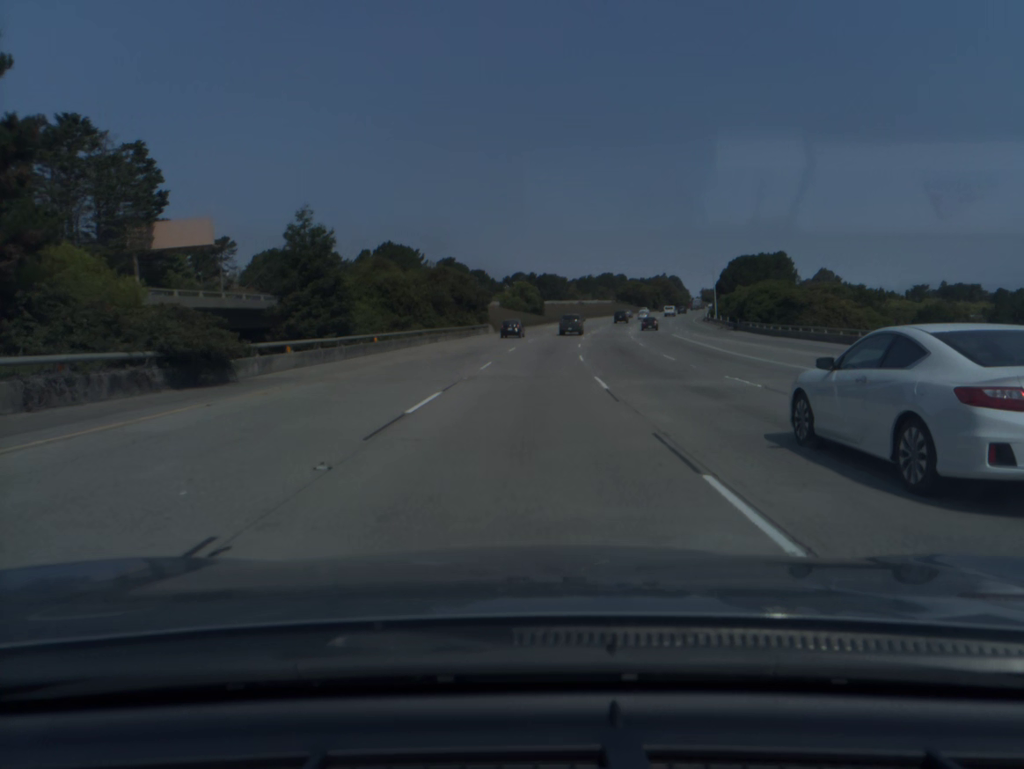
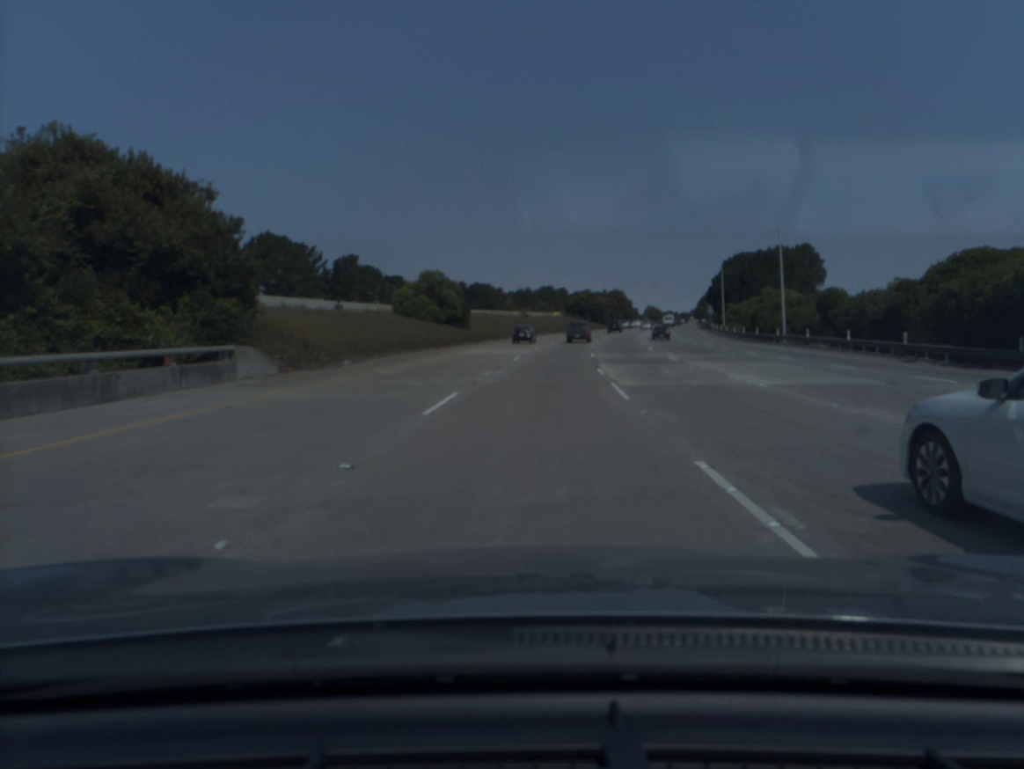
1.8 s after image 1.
(+2.2, +56.3) m; +5°
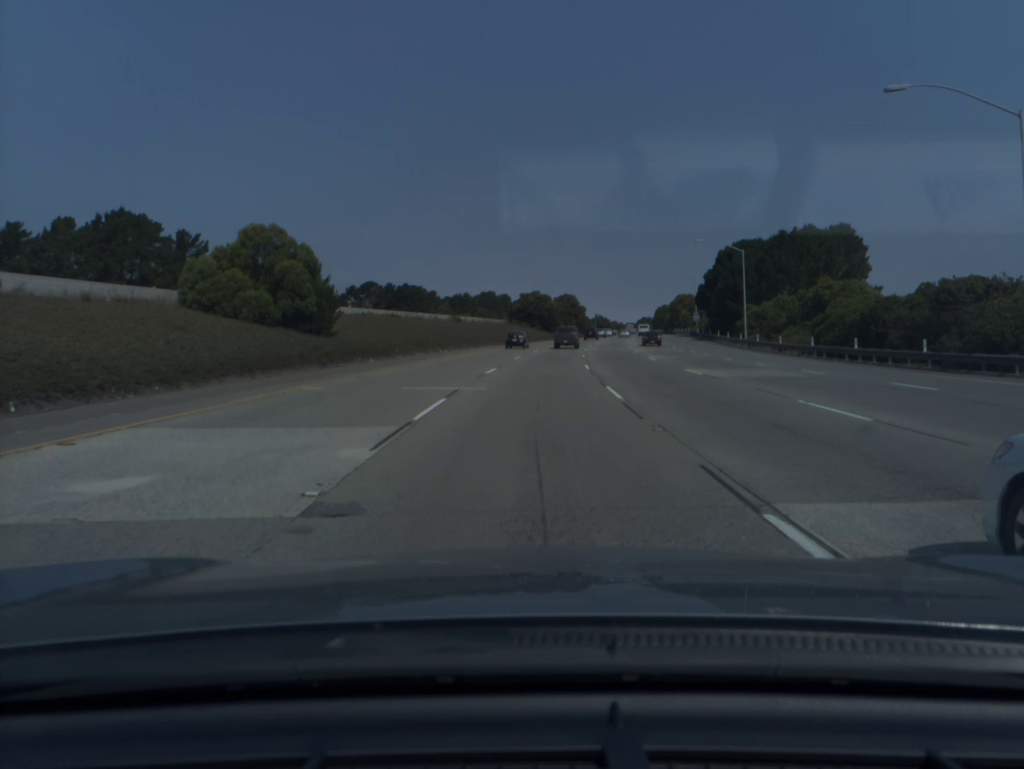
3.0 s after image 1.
(+1.4, +37.1) m; +4°
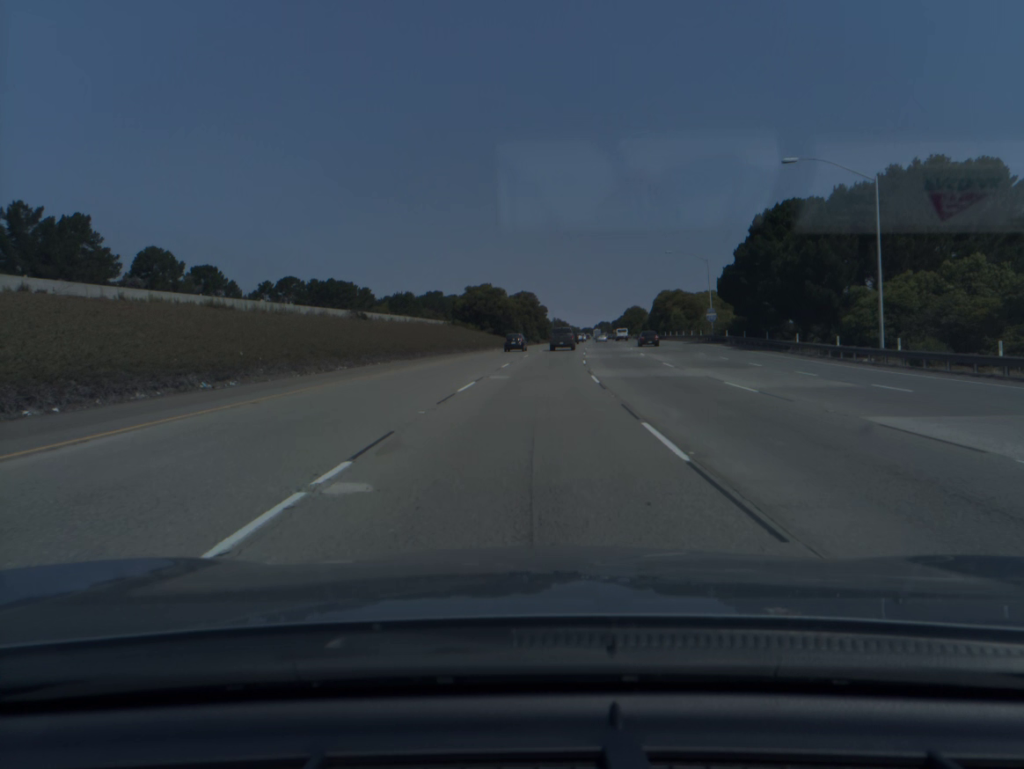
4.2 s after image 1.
(+1.1, +37.0) m; +3°
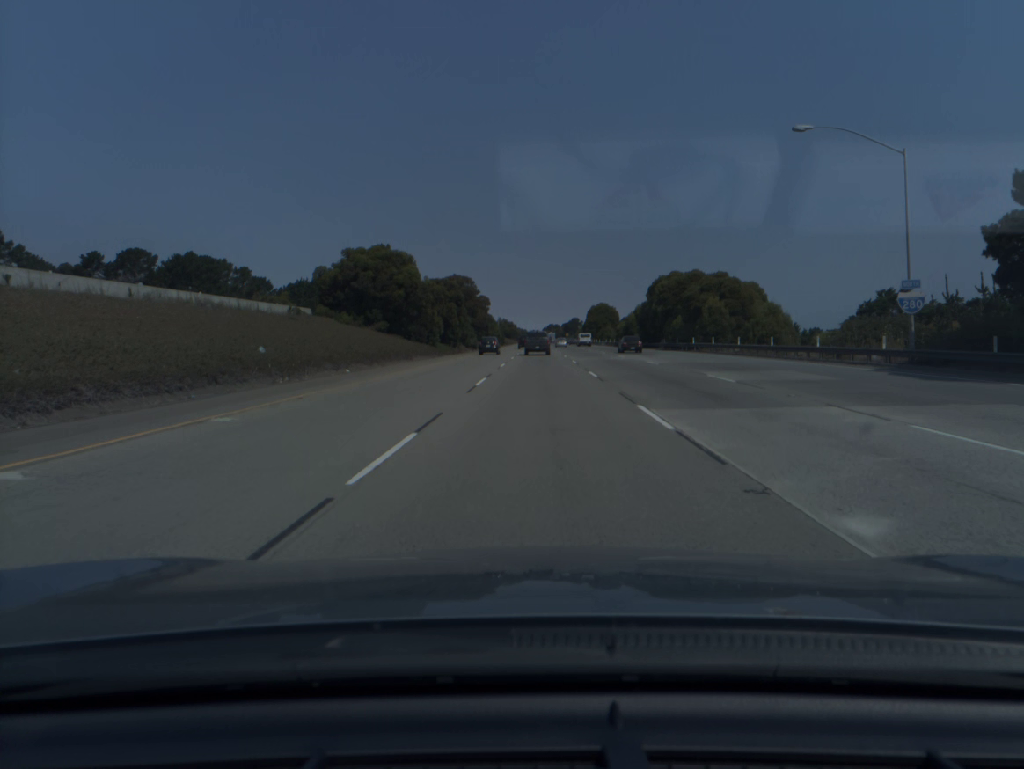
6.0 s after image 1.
(+2.2, +55.5) m; +4°
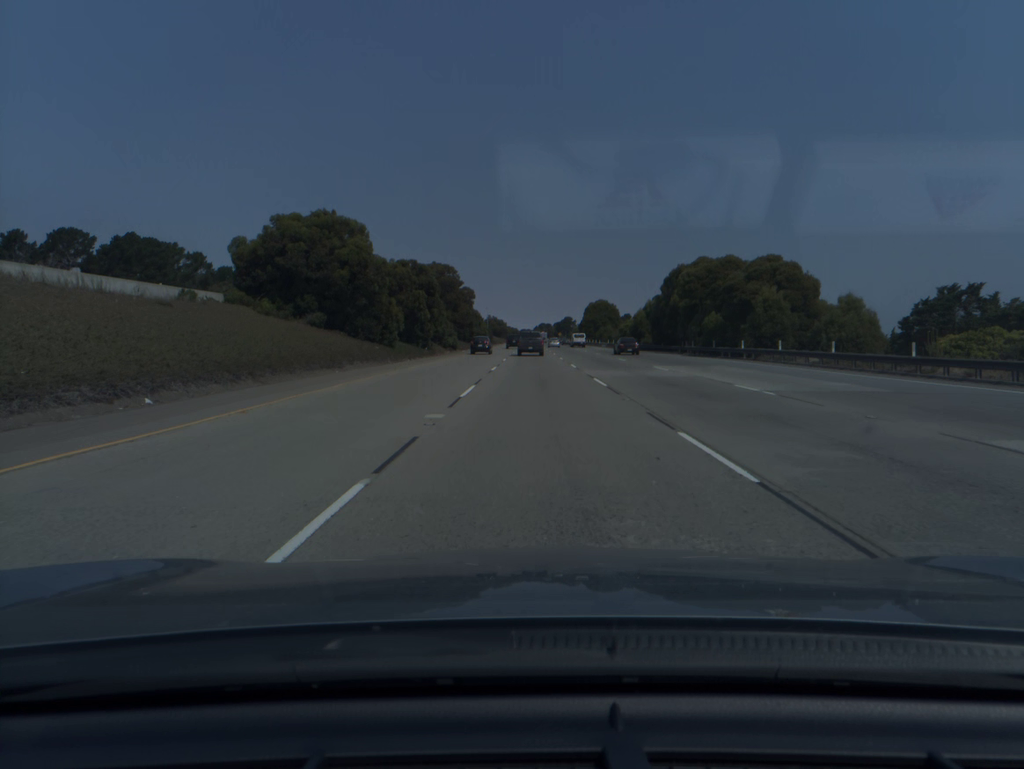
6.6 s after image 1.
(+0.1, +18.5) m; +1°
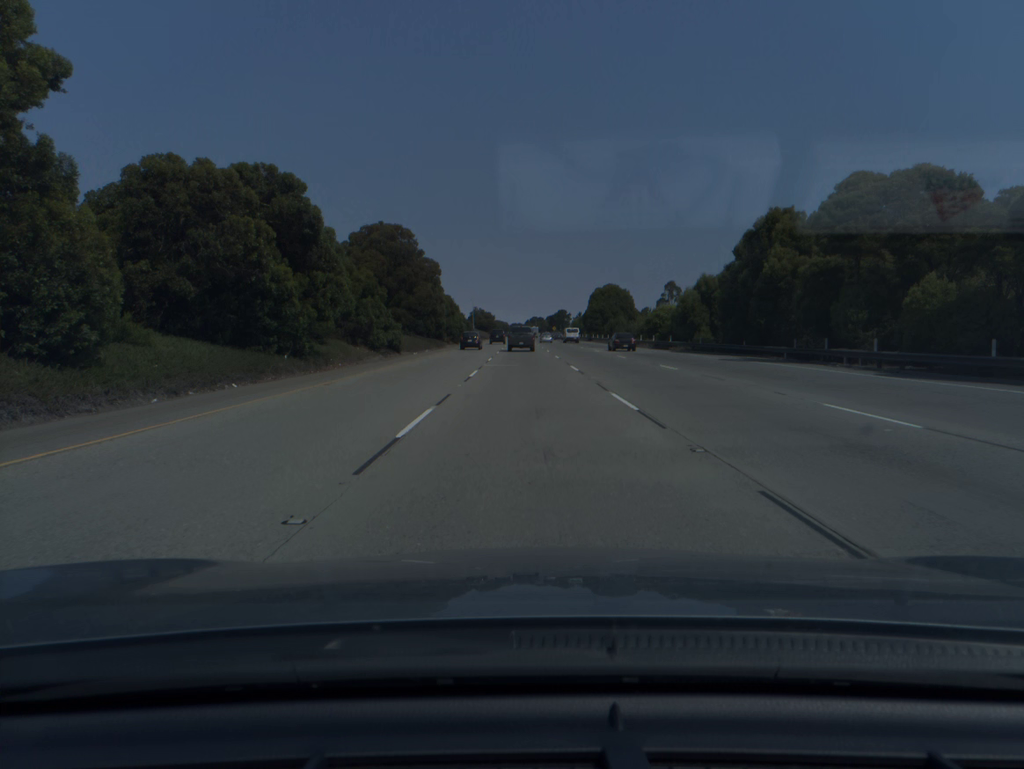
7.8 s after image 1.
(+0.3, +36.9) m; +1°
